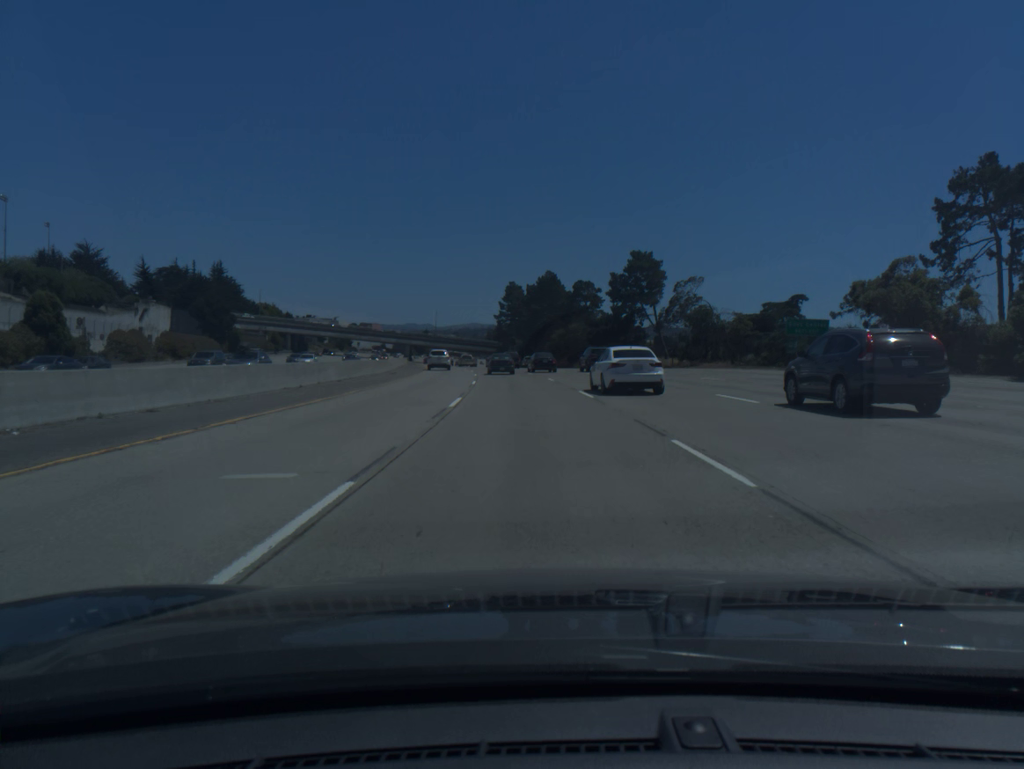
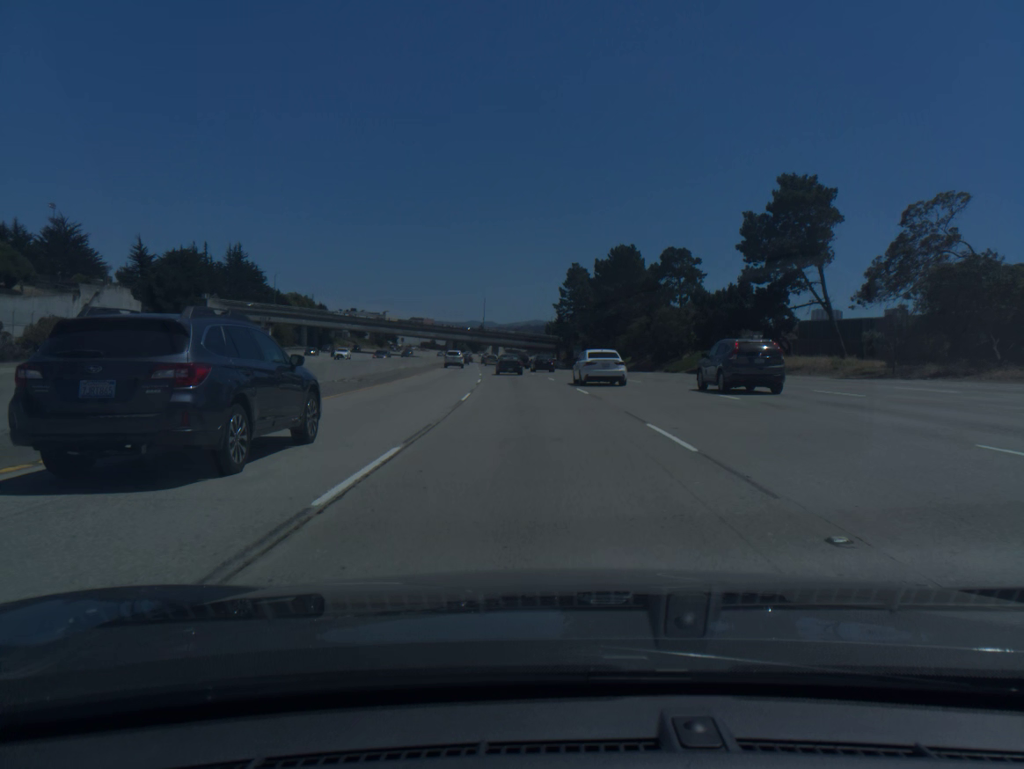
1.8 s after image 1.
(-1.6, +41.4) m; -4°
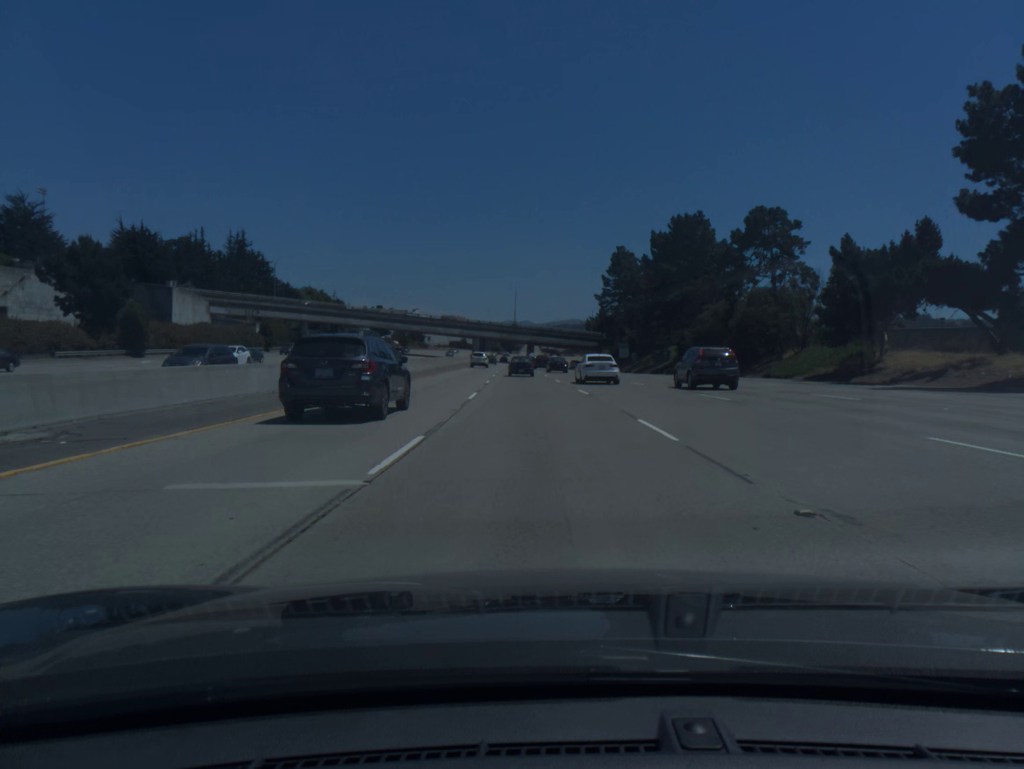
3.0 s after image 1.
(-0.7, +27.7) m; -3°
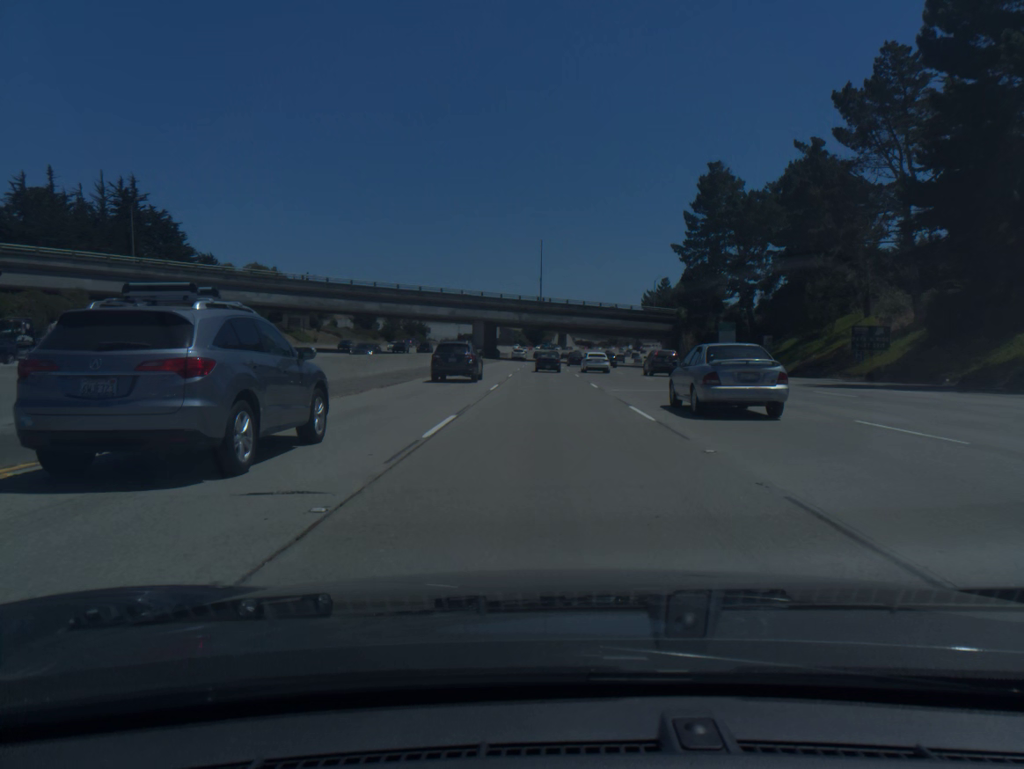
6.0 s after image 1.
(-2.1, +69.7) m; -2°
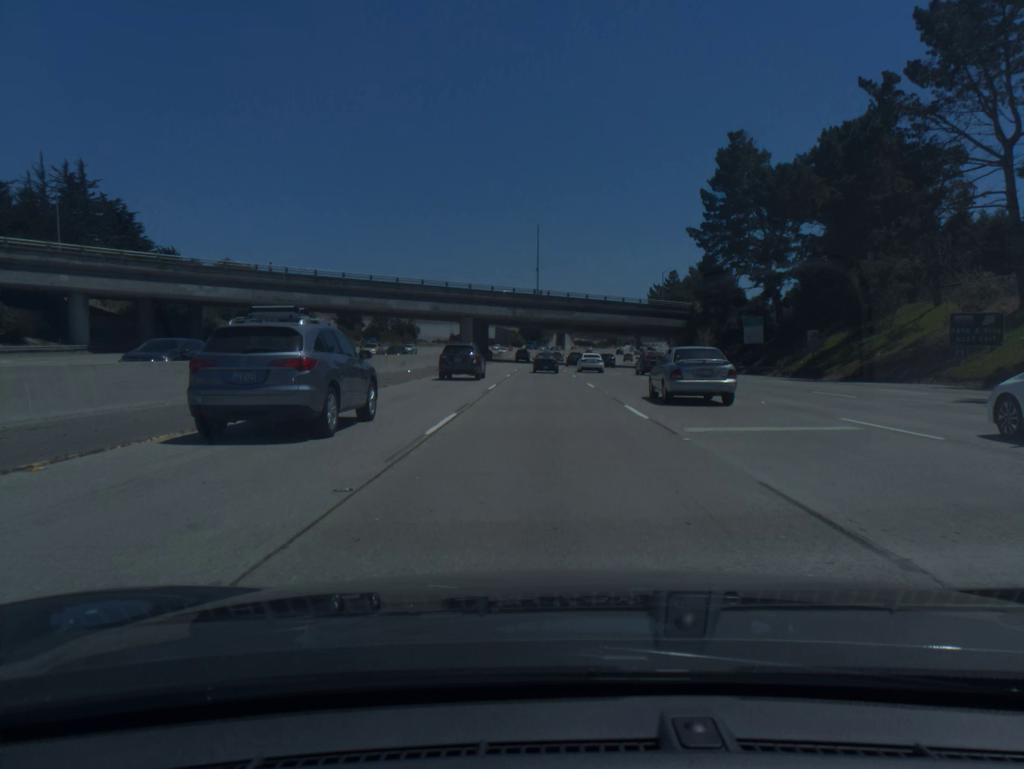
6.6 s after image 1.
(0.0, +14.1) m; 0°
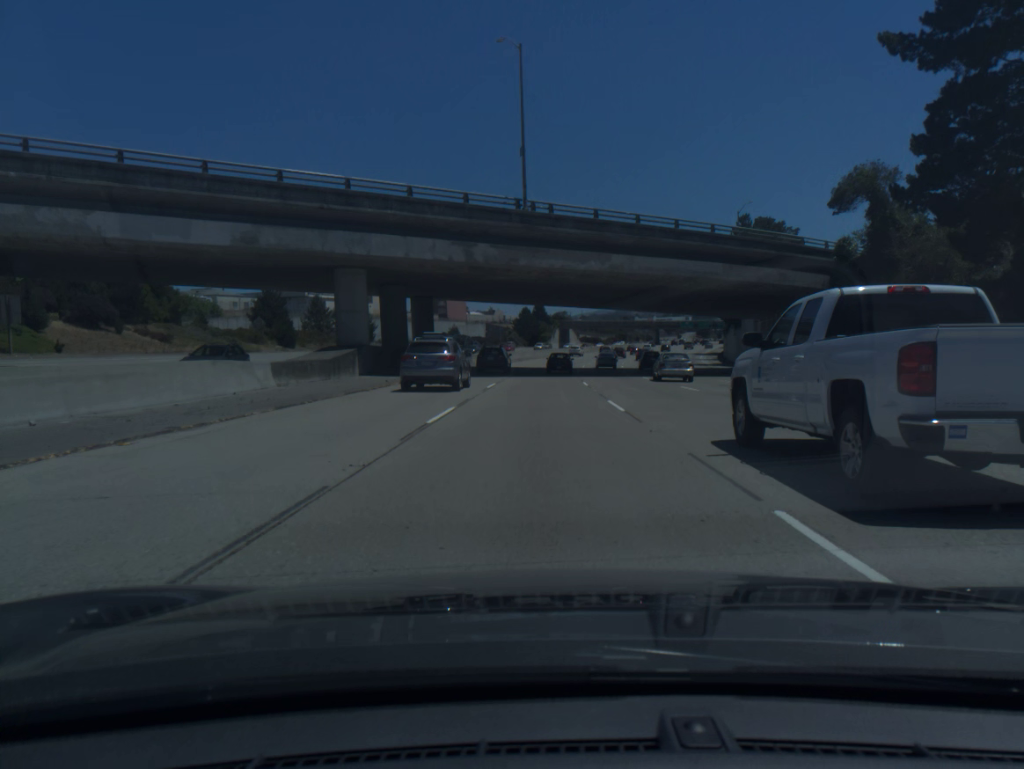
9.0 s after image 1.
(+0.1, +56.4) m; 0°
